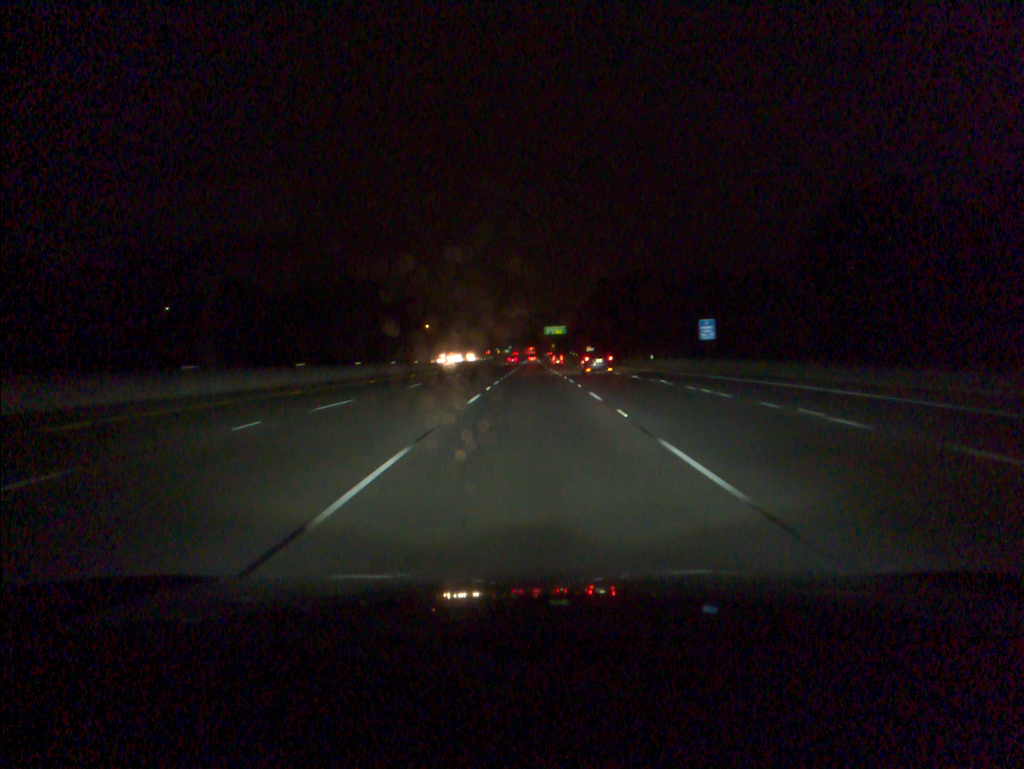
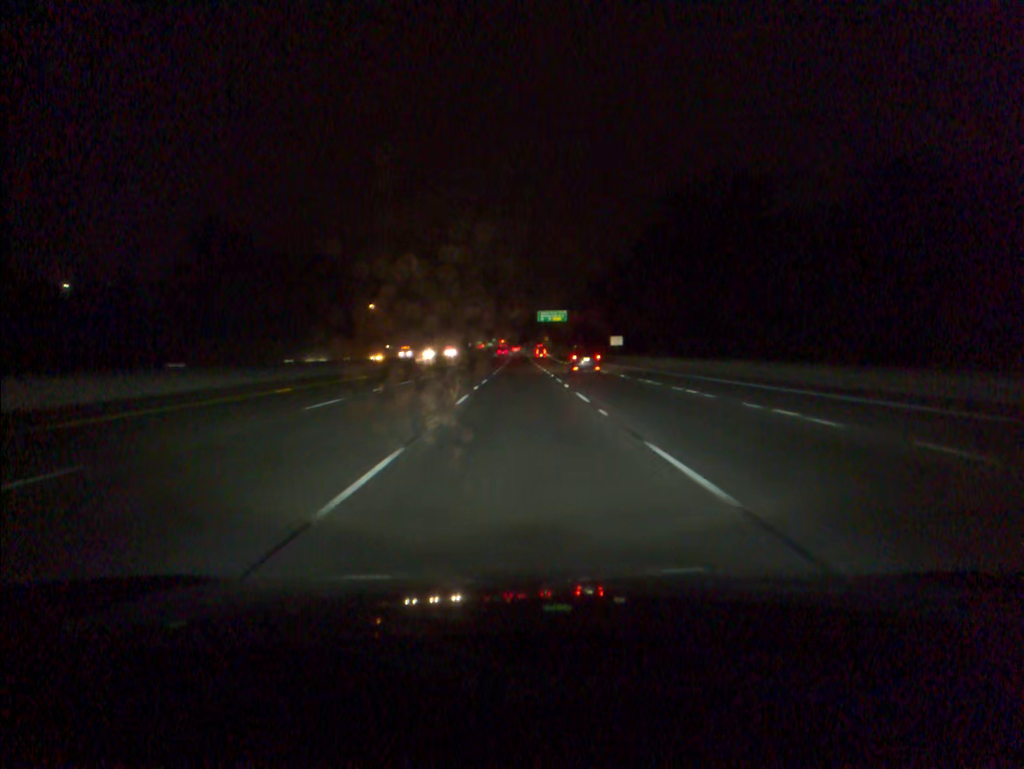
(+0.8, +72.7) m; +1°
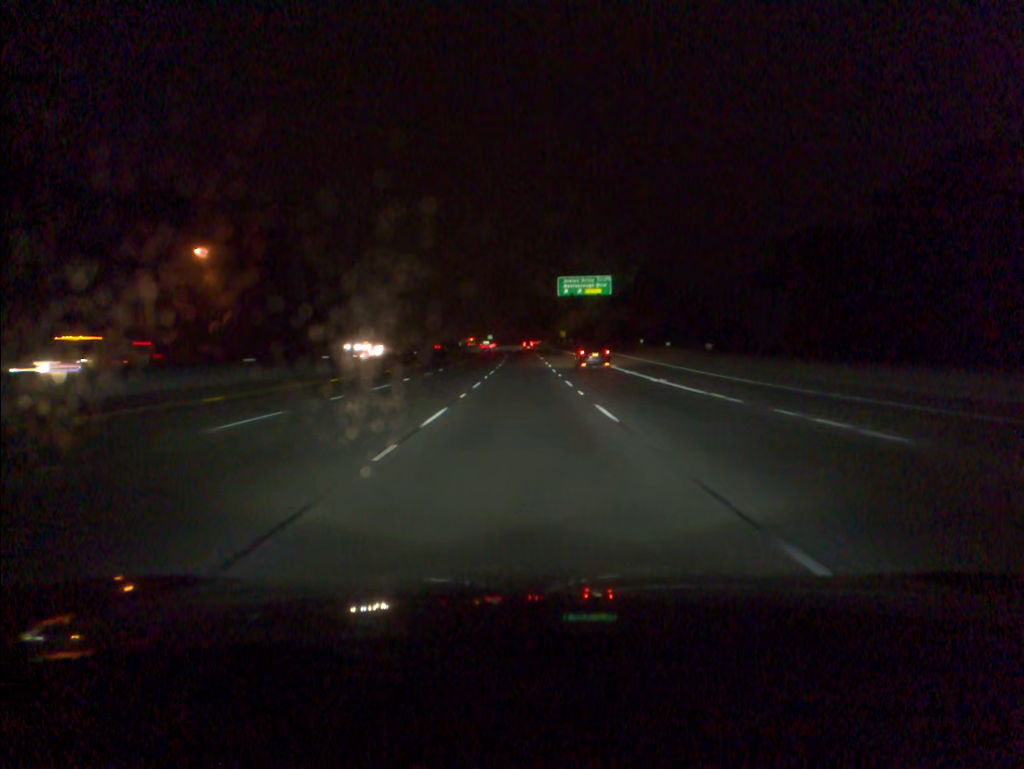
(-0.2, +94.1) m; 0°
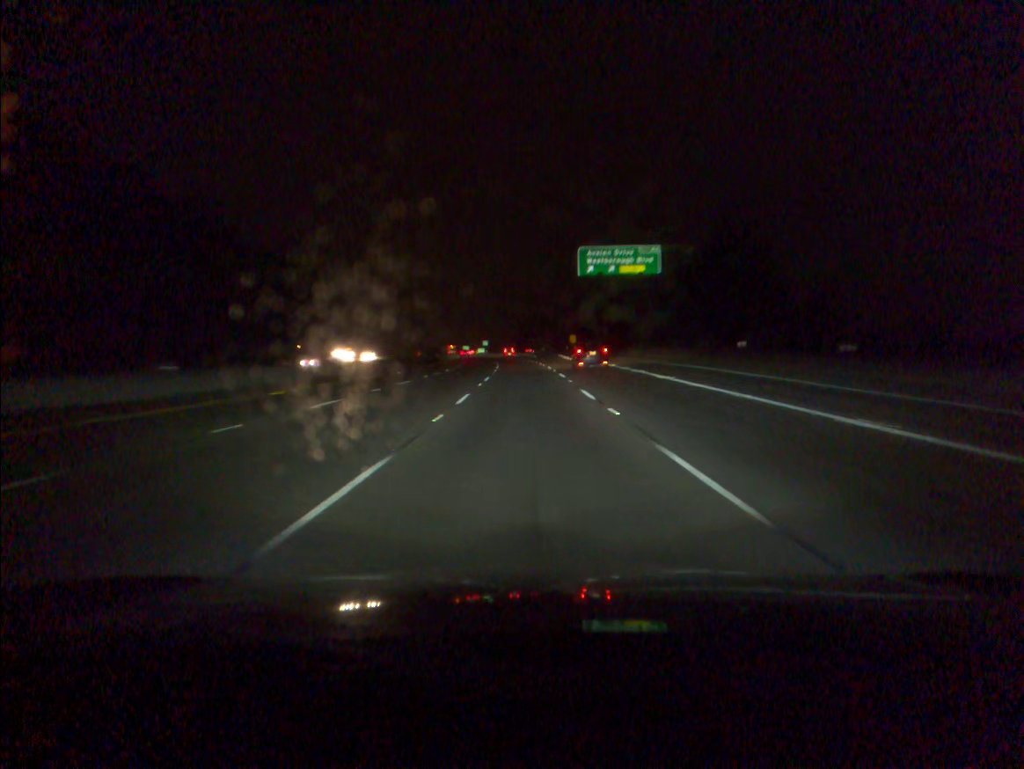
(0.0, +38.0) m; 0°
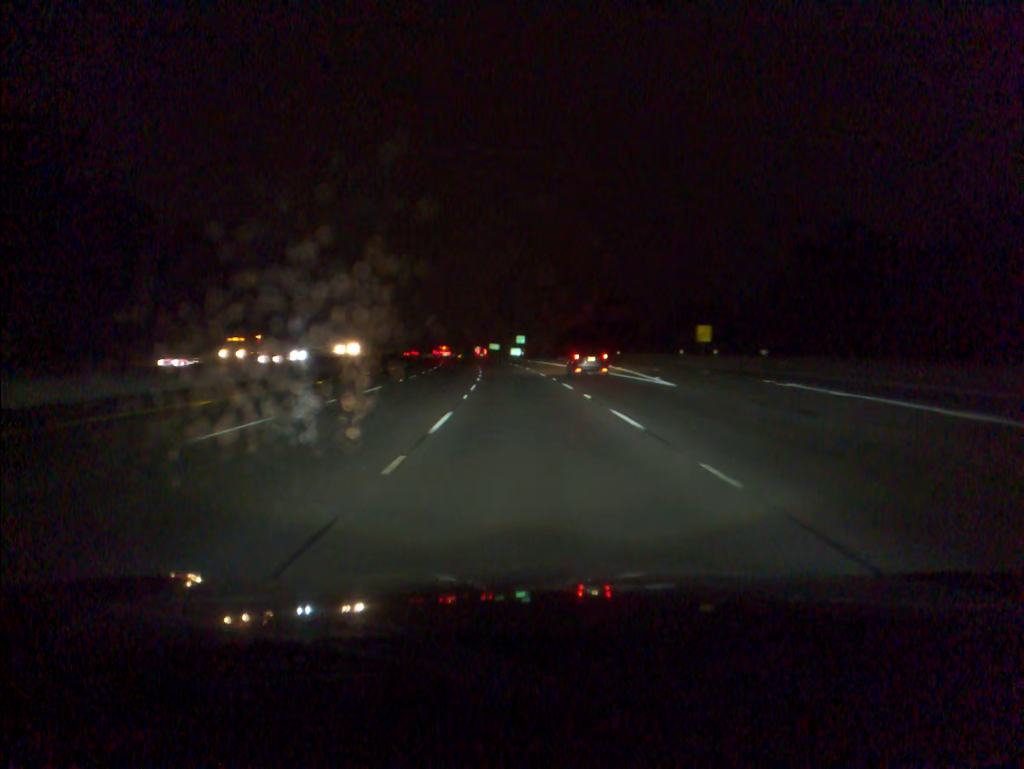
(-1.7, +94.8) m; -3°
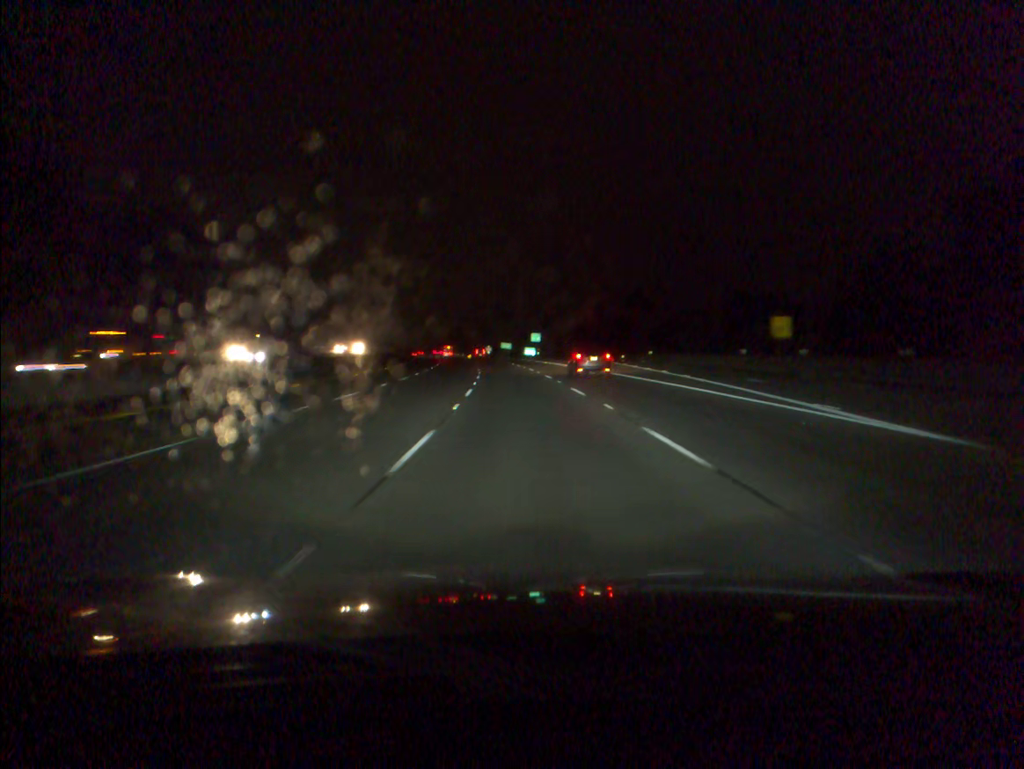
(-0.2, +19.0) m; -1°
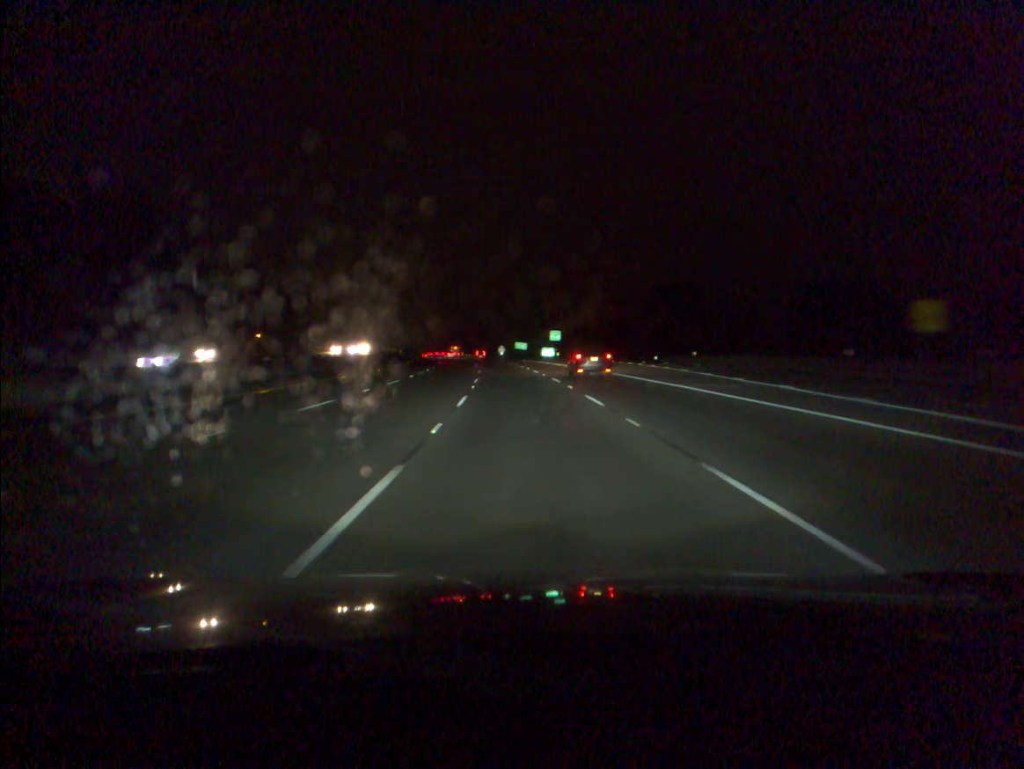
(-0.2, +18.9) m; -1°
